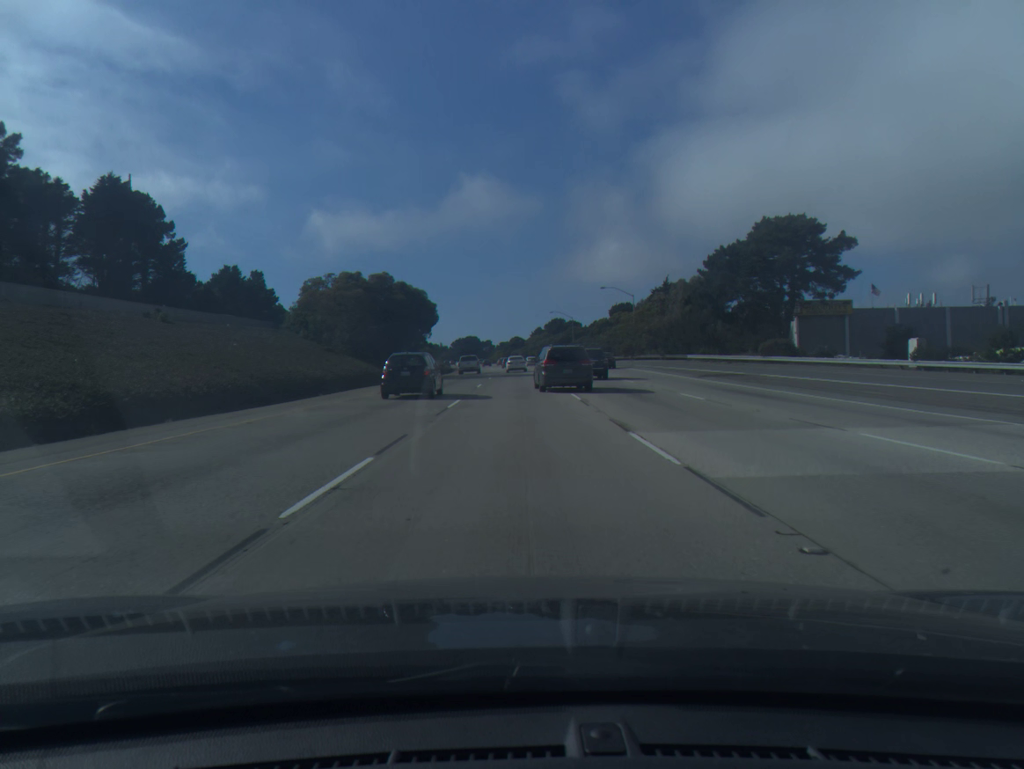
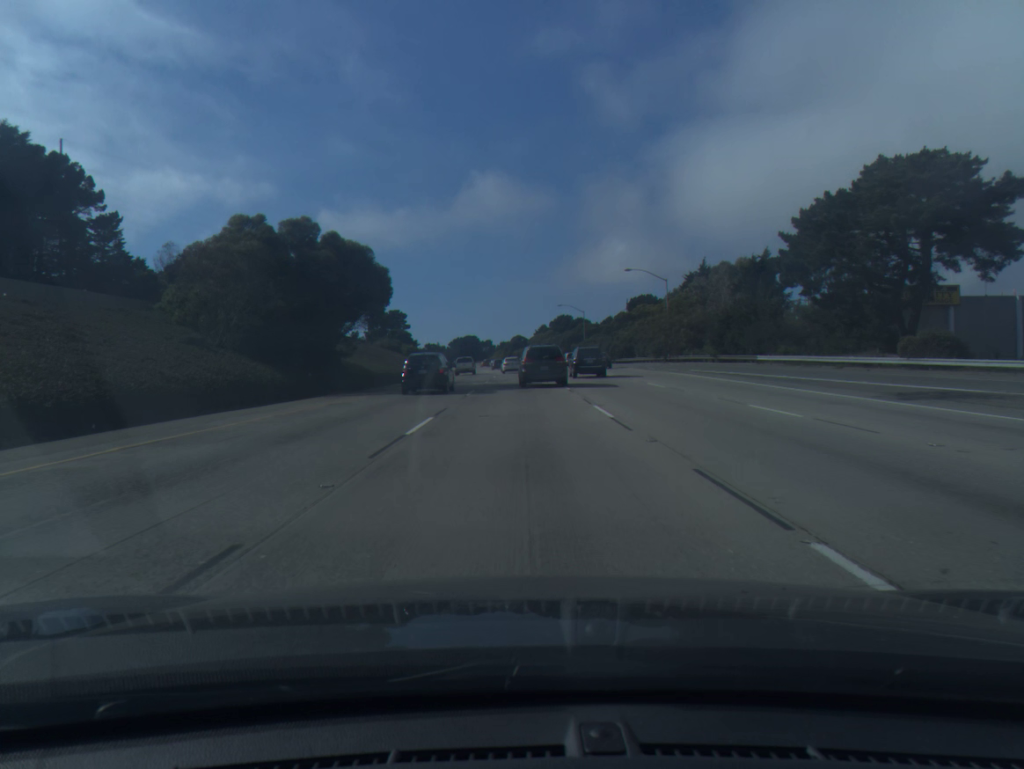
(0.0, +22.6) m; 0°
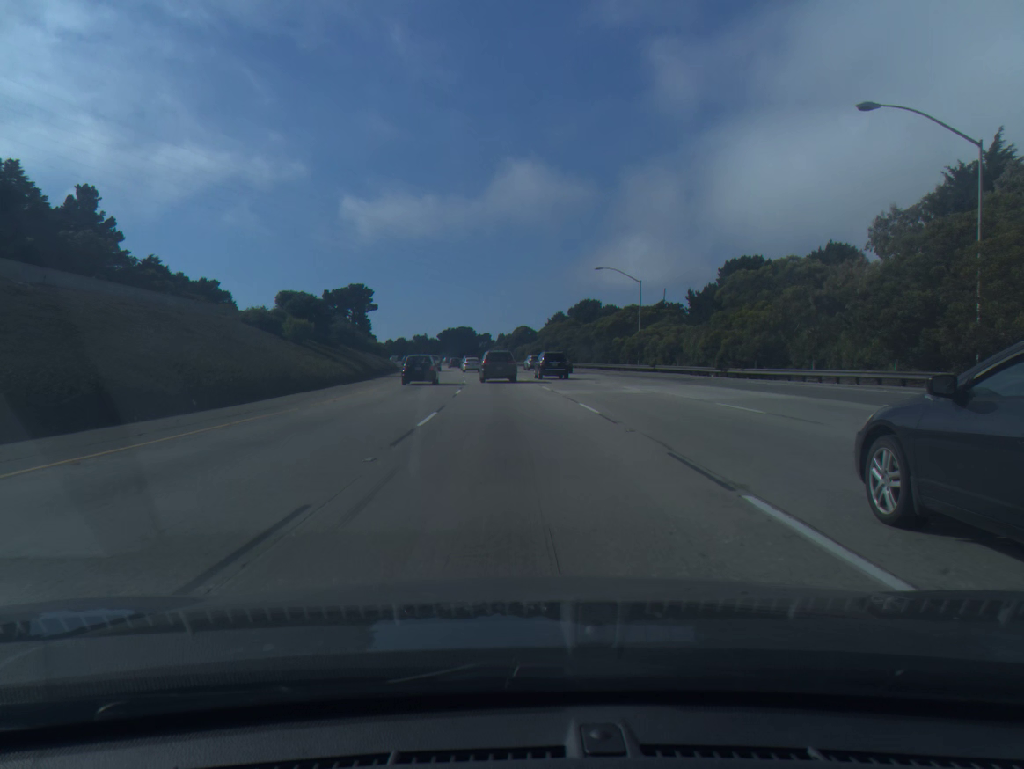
(-0.1, +56.6) m; 0°
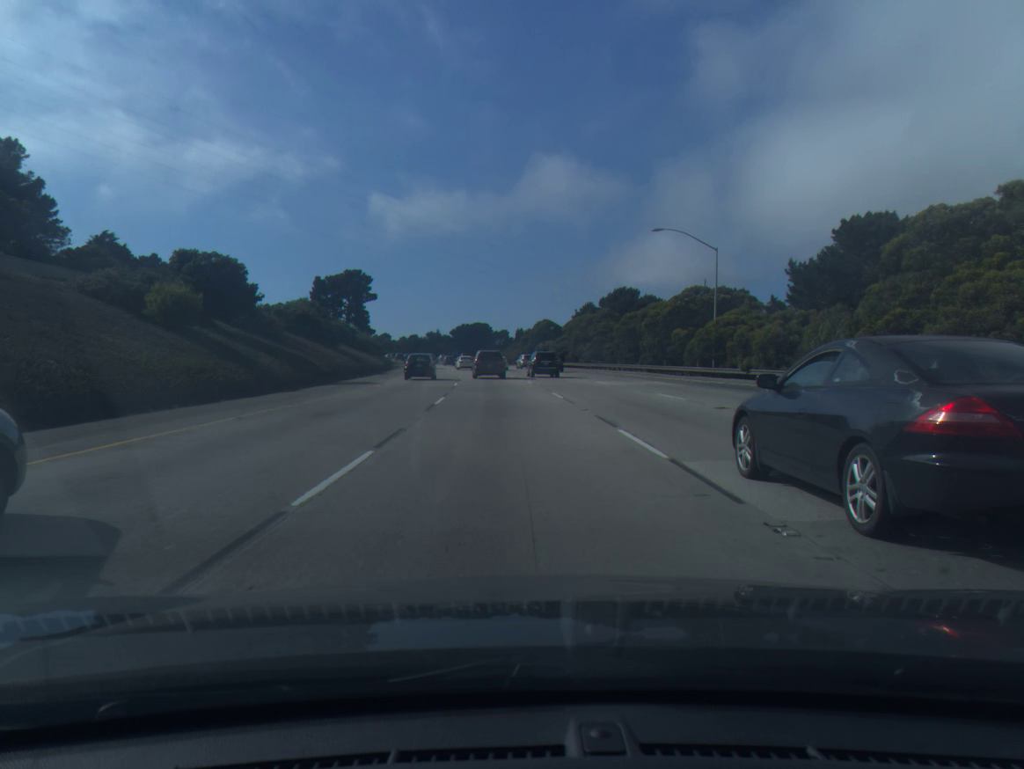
(-0.2, +22.6) m; -1°
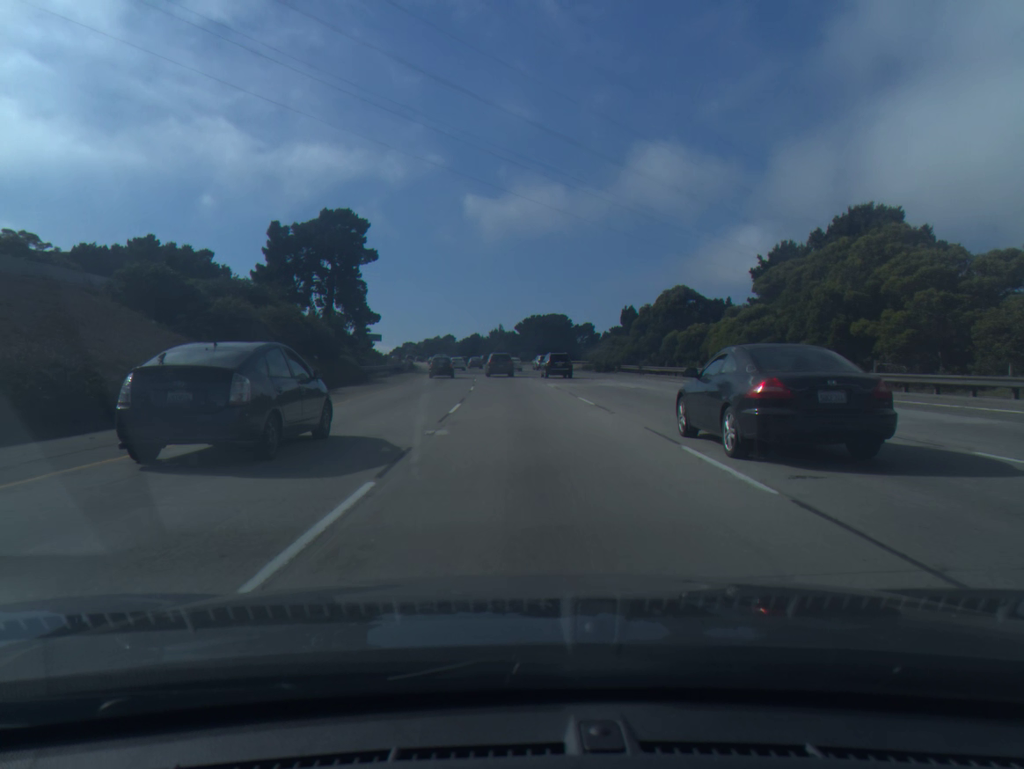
(-3.0, +60.8) m; -5°
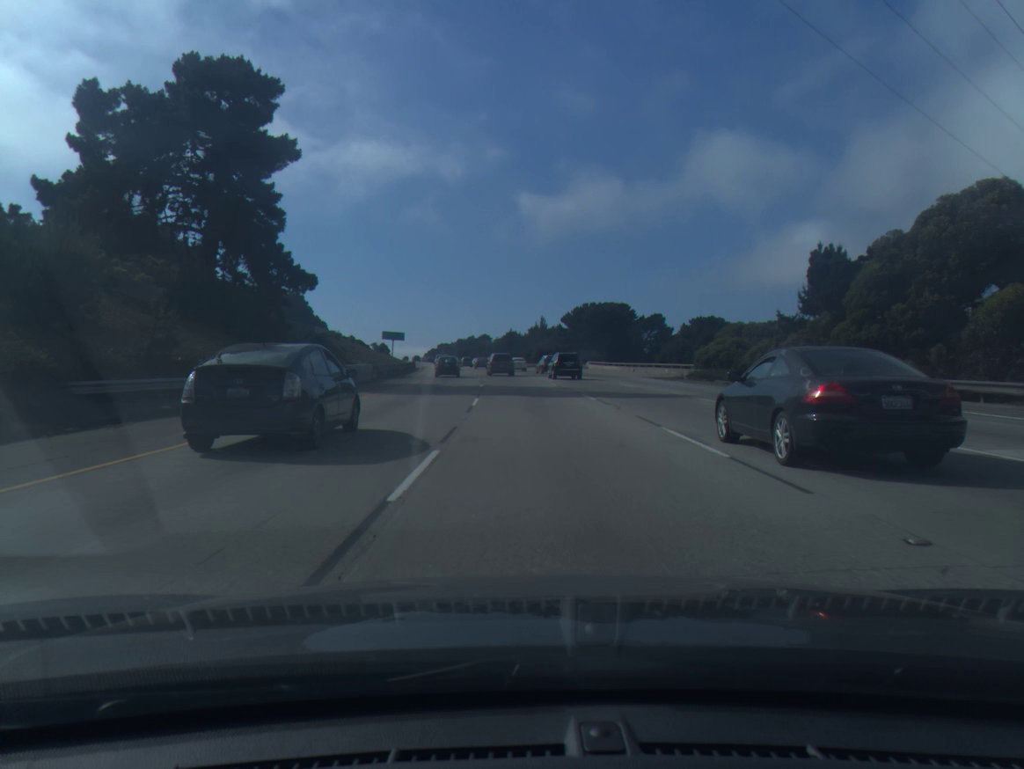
(-1.1, +40.7) m; -3°
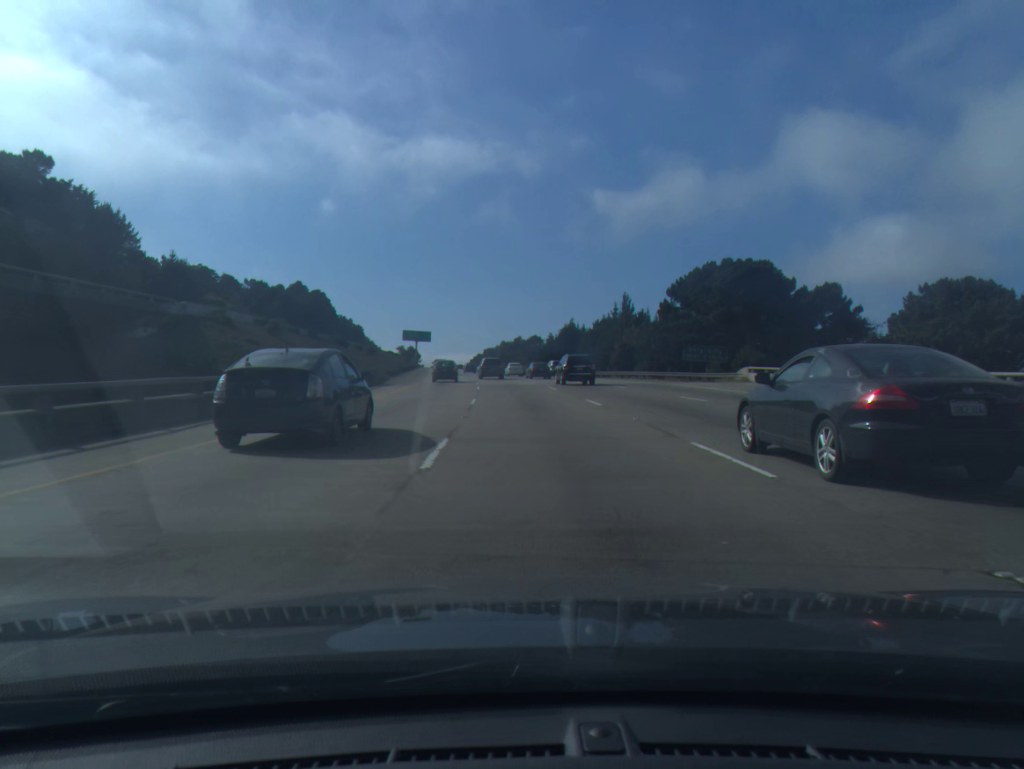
(-1.8, +56.2) m; -4°
